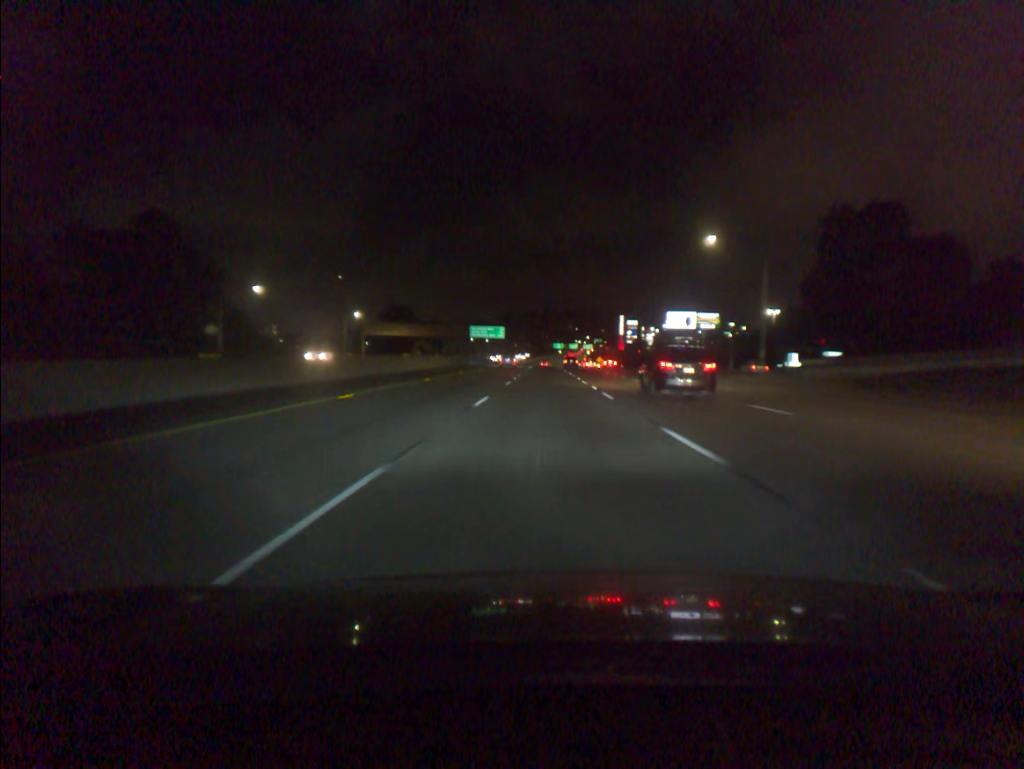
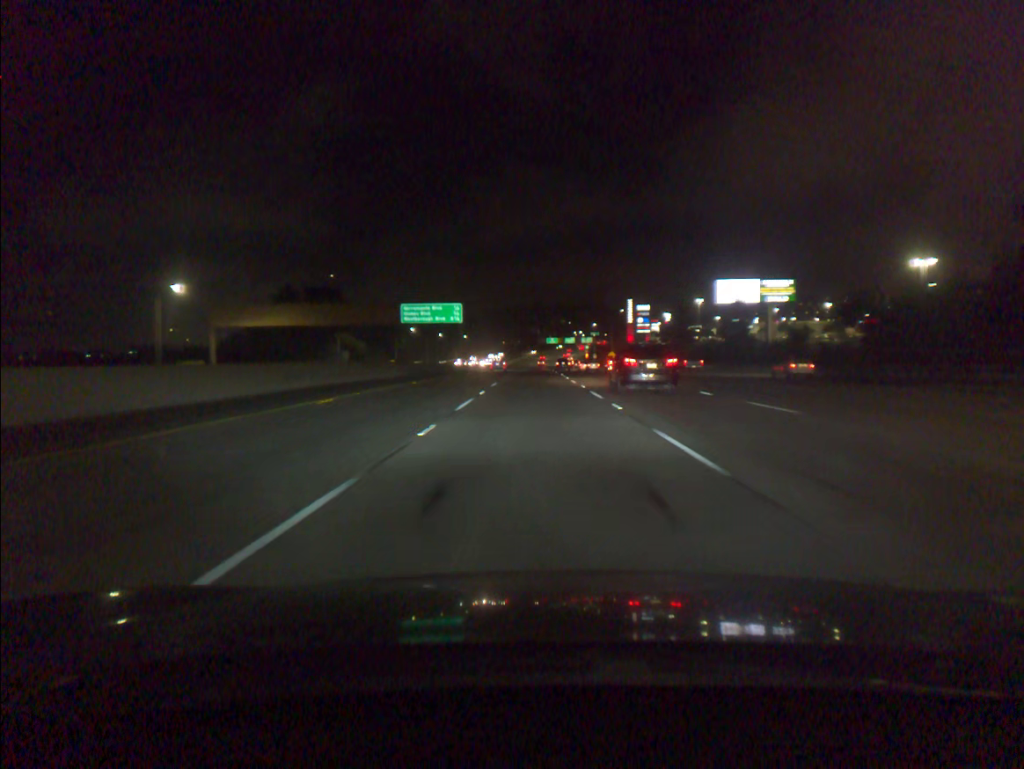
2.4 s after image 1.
(+0.6, +73.8) m; +1°
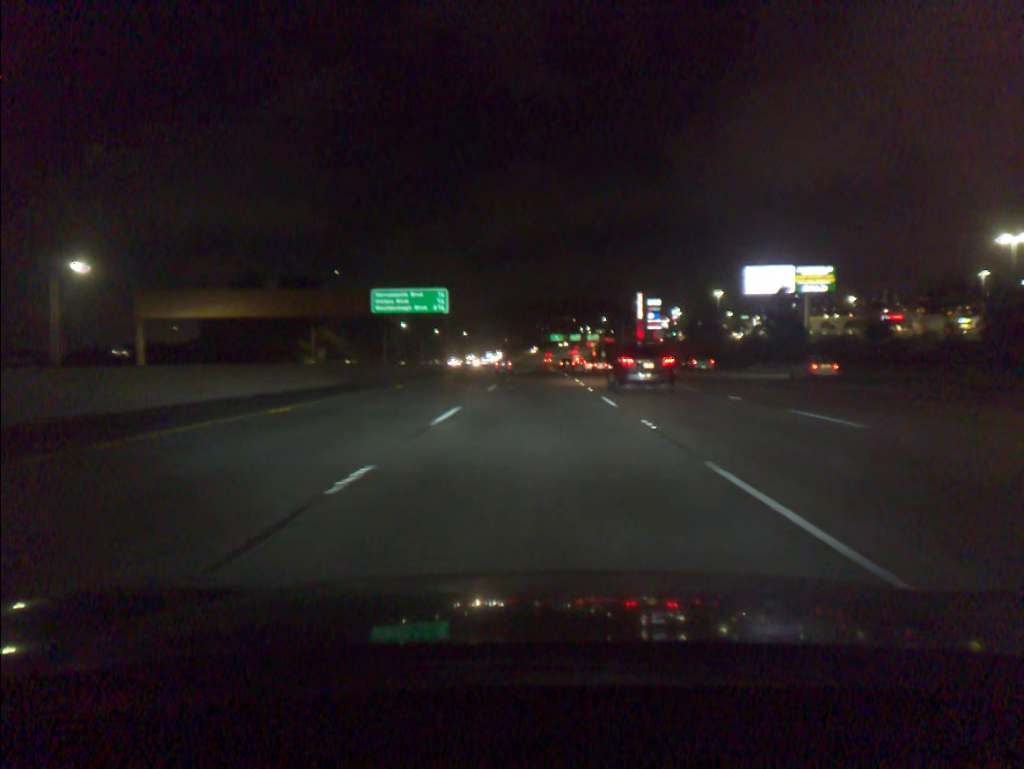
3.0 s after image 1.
(0.0, +18.4) m; 0°
